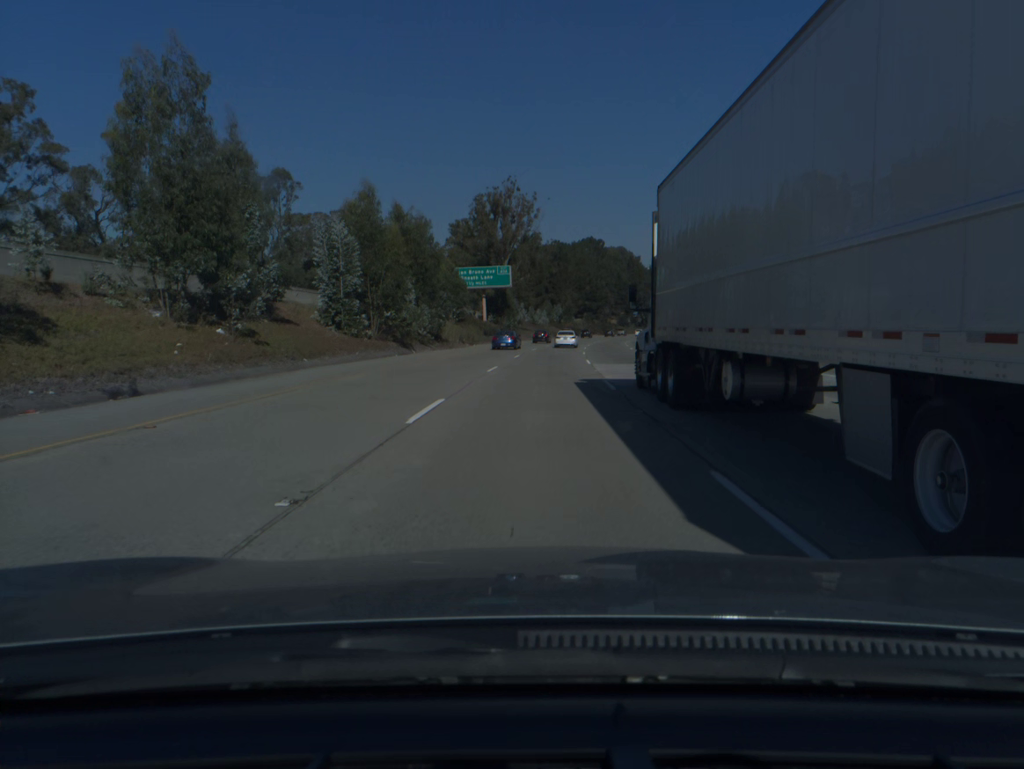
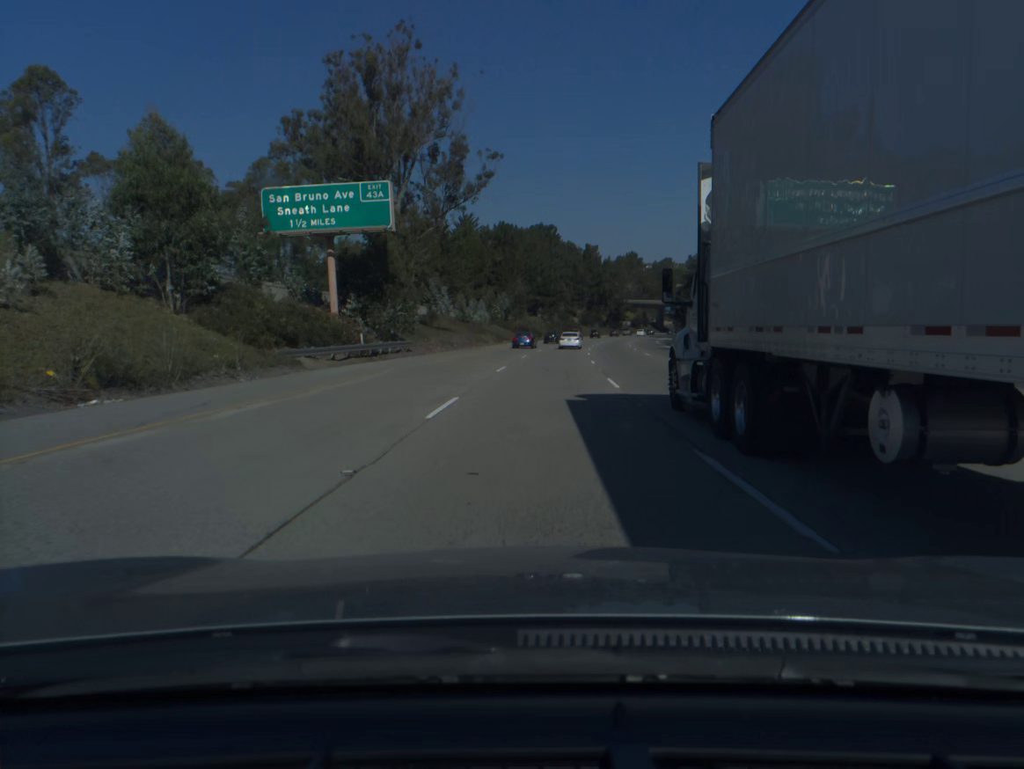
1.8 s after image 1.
(+2.1, +57.4) m; +4°
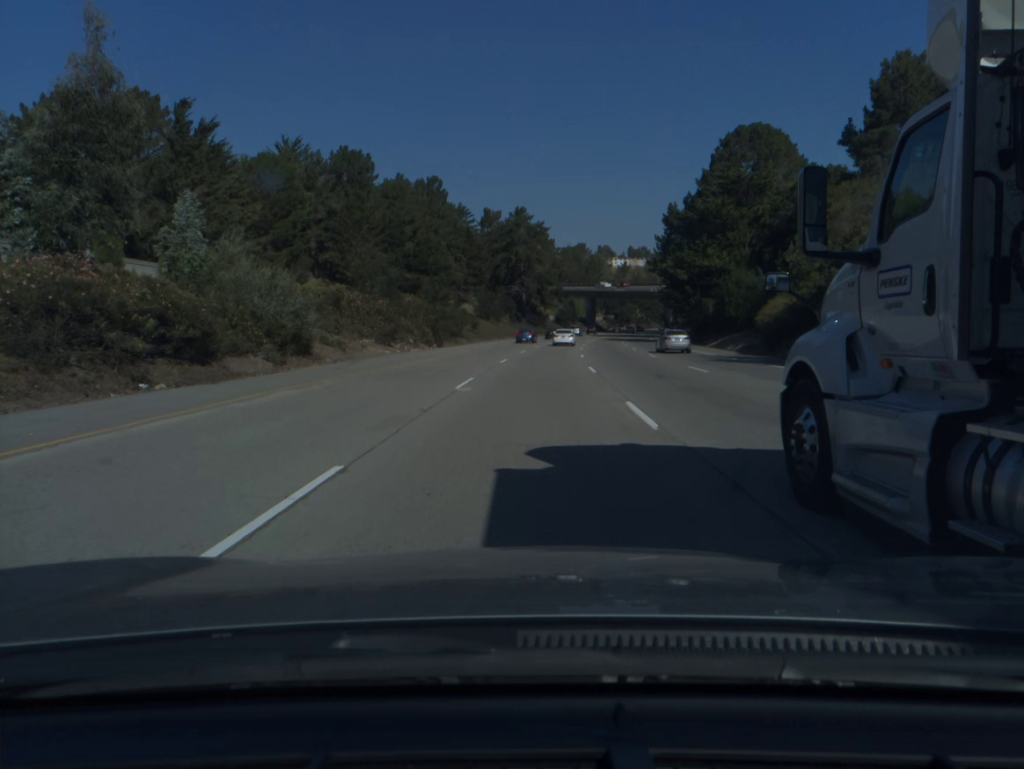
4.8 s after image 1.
(+6.3, +96.1) m; +7°
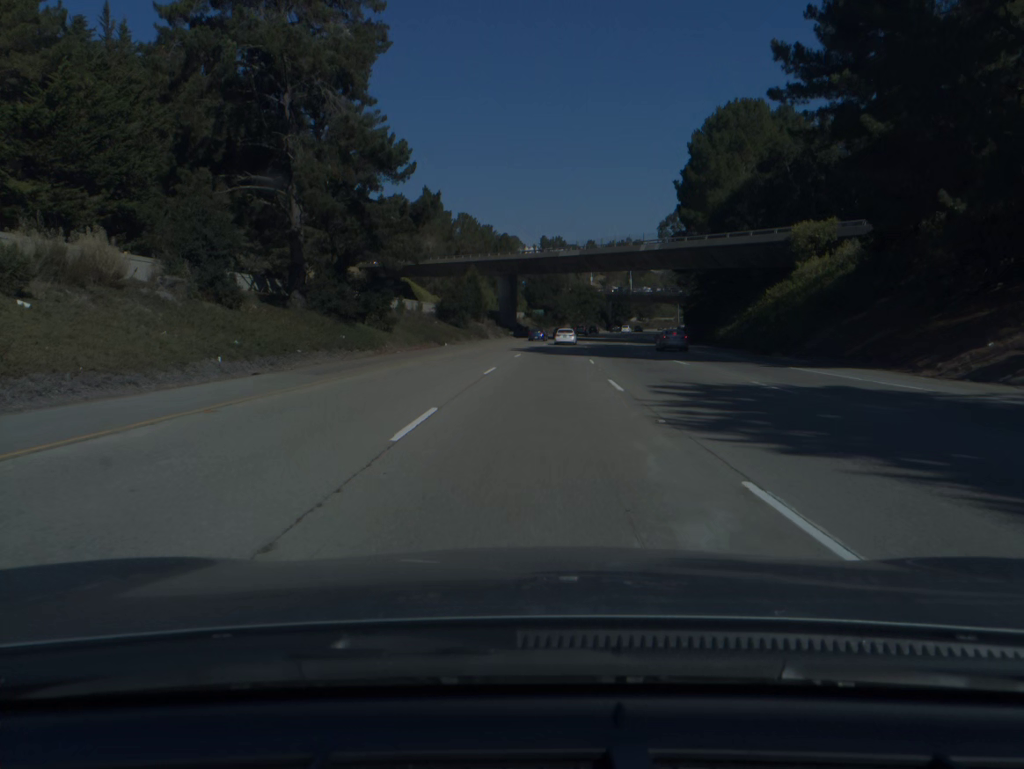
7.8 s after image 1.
(+5.4, +95.9) m; +7°
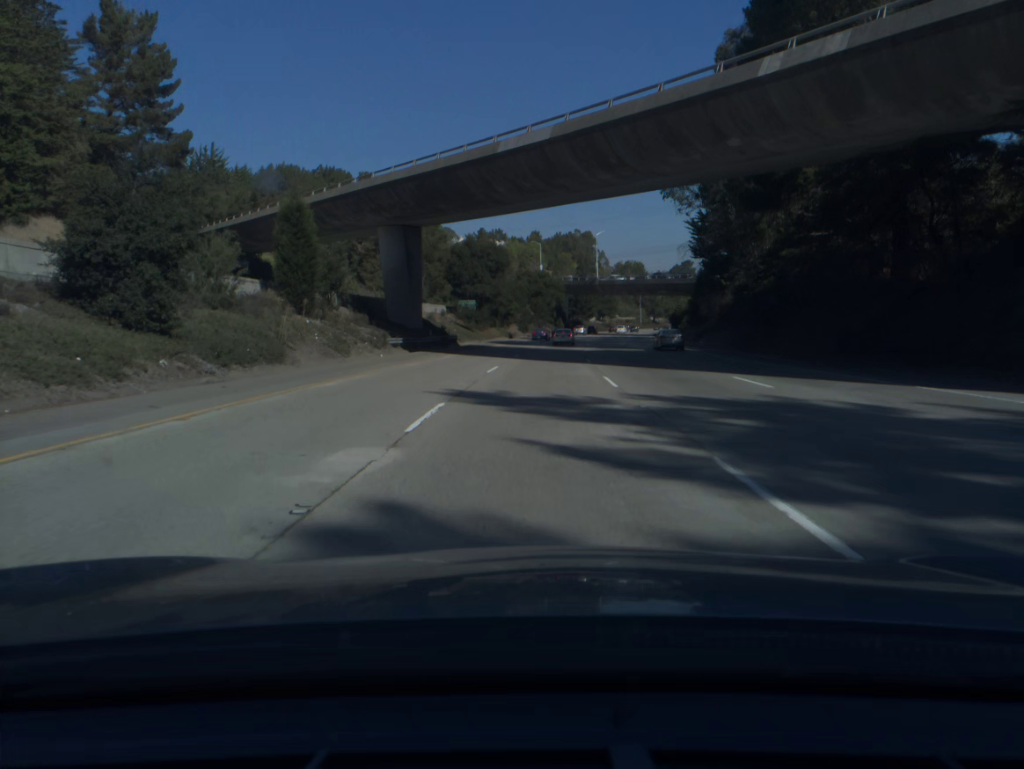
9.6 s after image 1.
(+2.0, +57.2) m; +4°
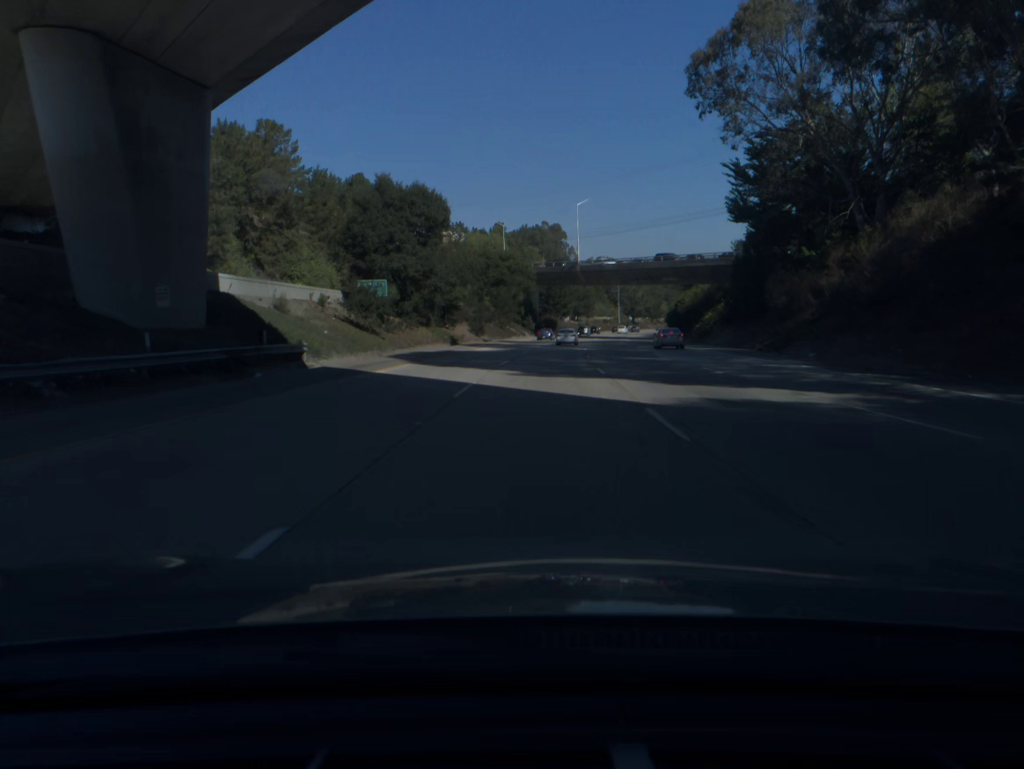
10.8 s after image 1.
(+0.8, +38.4) m; +2°
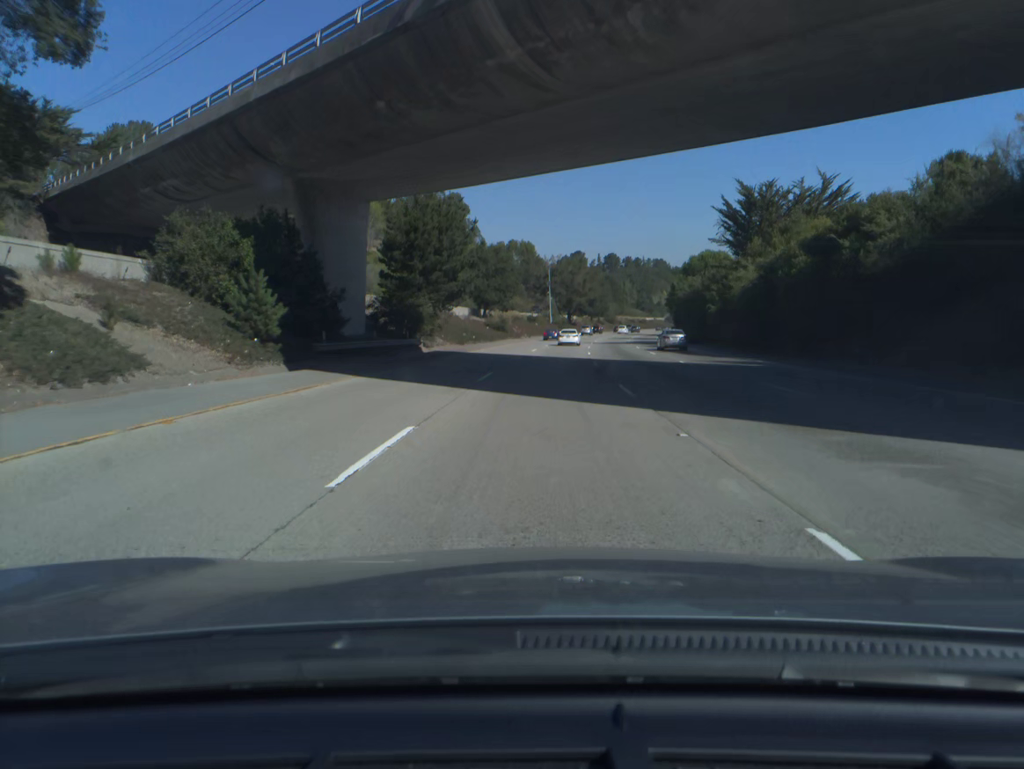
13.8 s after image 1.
(+5.7, +96.1) m; +7°
